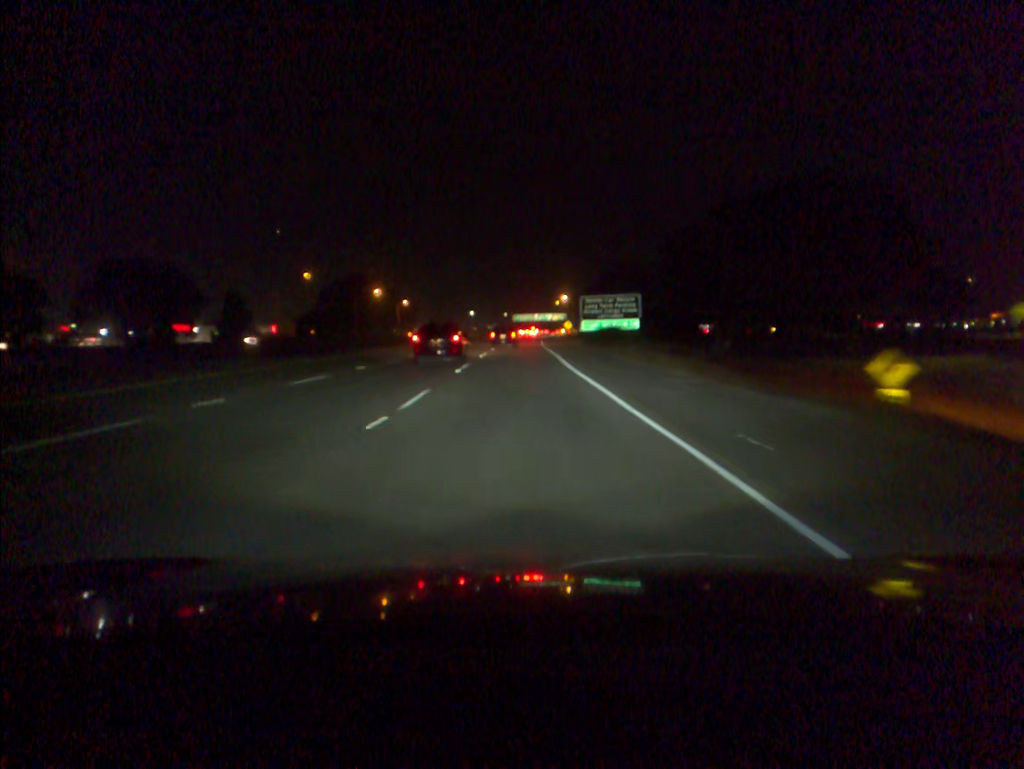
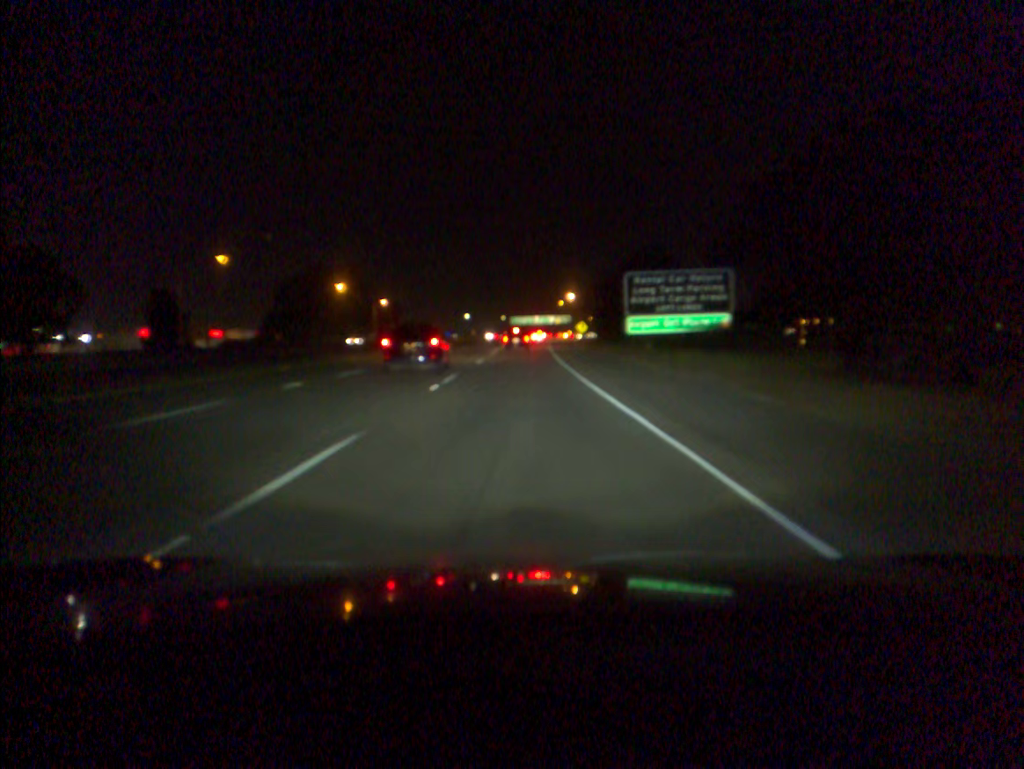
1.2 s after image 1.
(0.0, +37.8) m; 0°
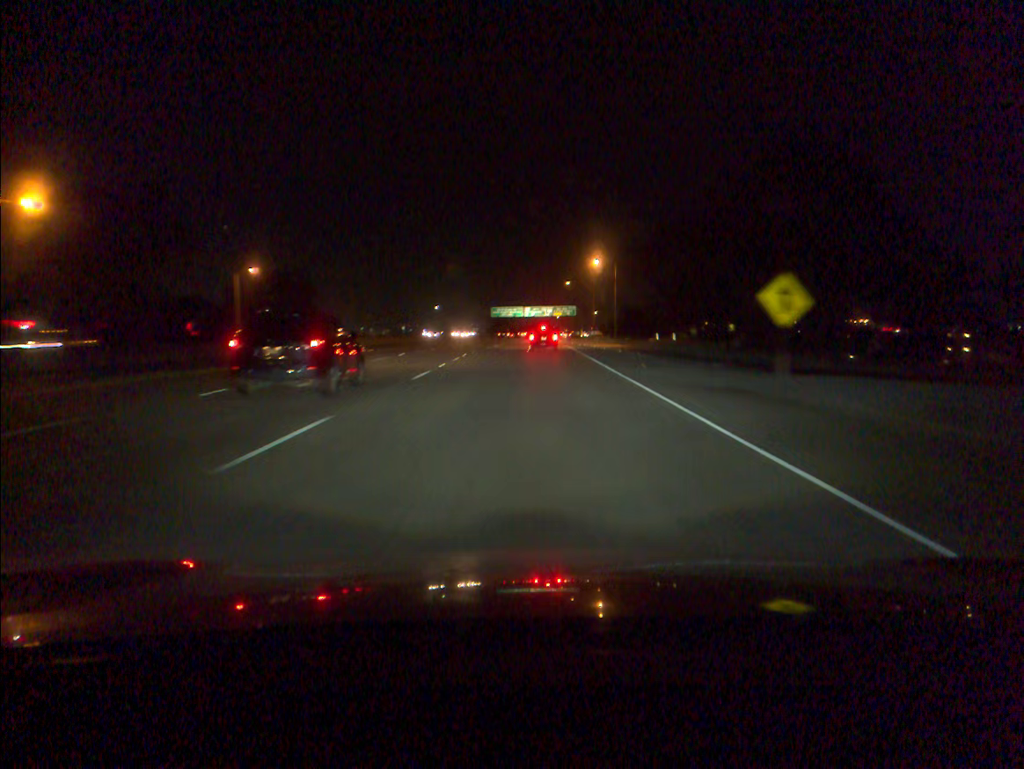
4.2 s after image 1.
(+0.6, +90.8) m; +1°
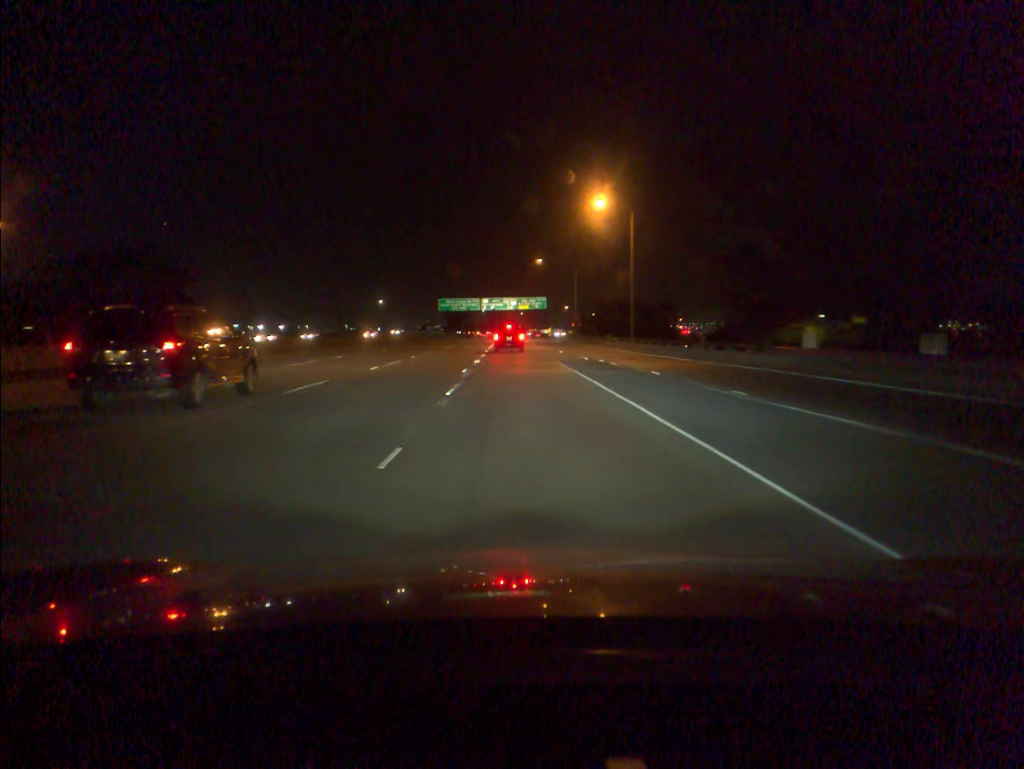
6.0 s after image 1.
(+1.5, +49.3) m; +3°
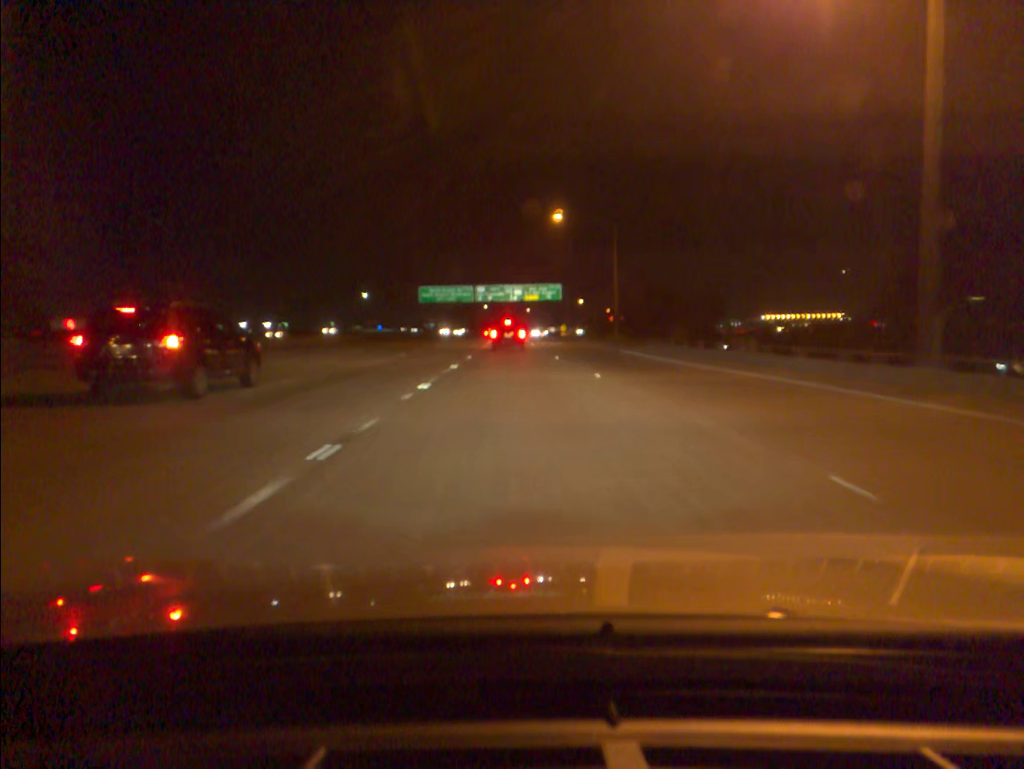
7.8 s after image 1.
(-0.3, +44.9) m; -1°
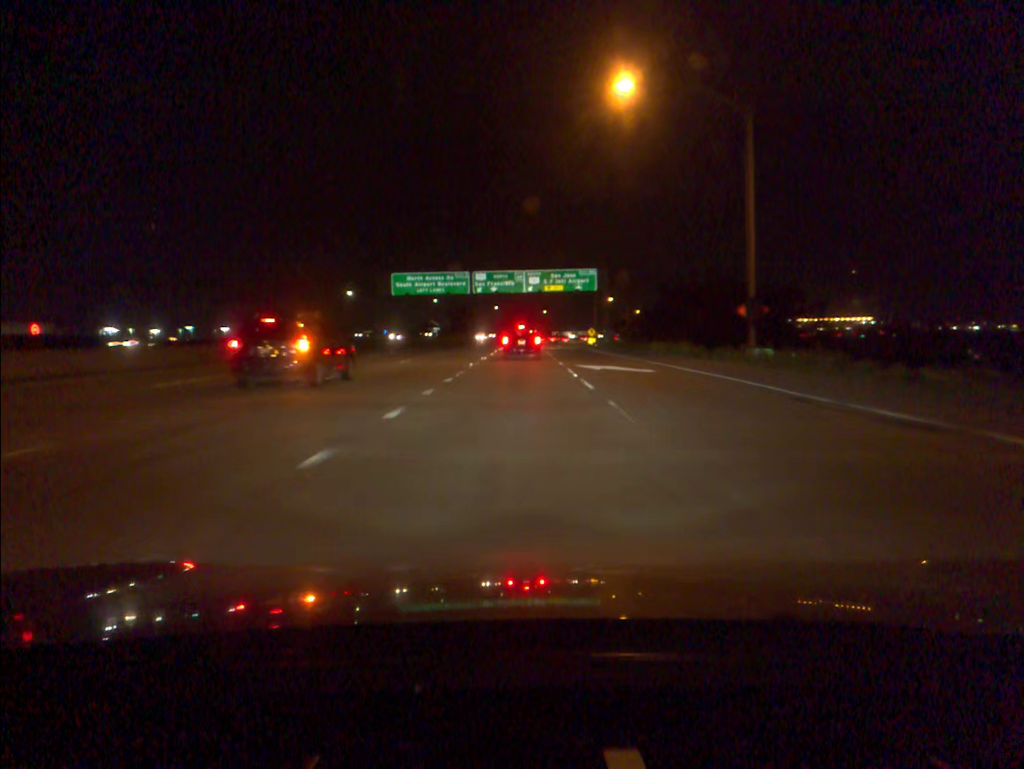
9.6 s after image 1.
(-0.3, +39.5) m; -1°
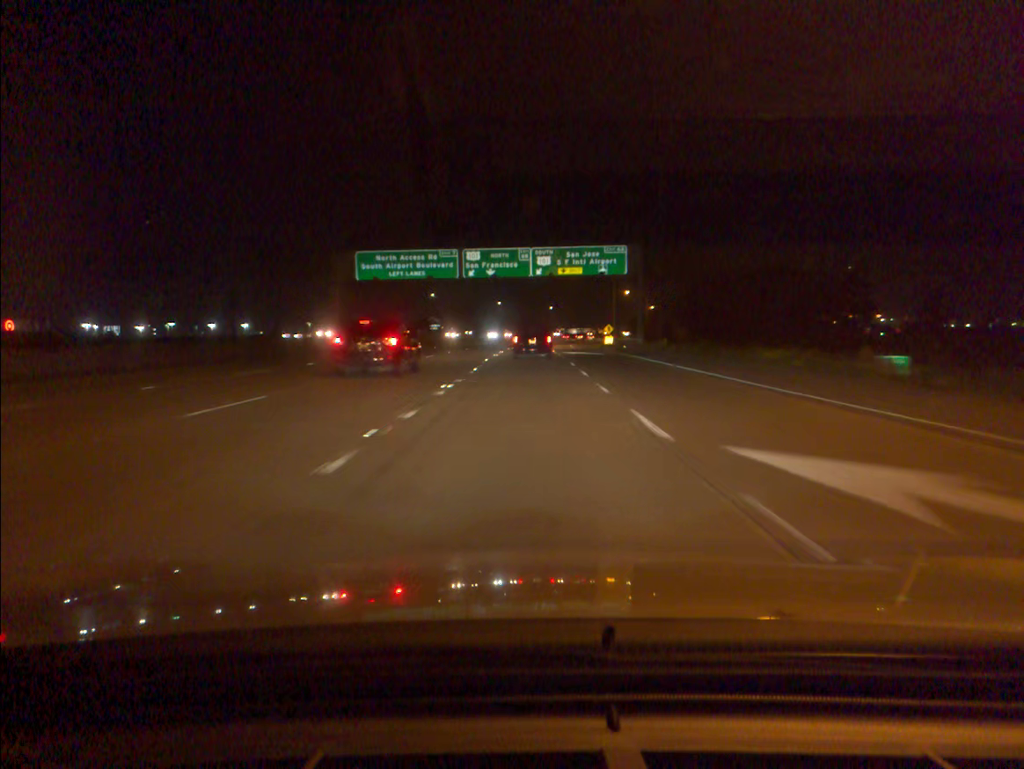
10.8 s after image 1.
(-0.1, +23.6) m; 0°
